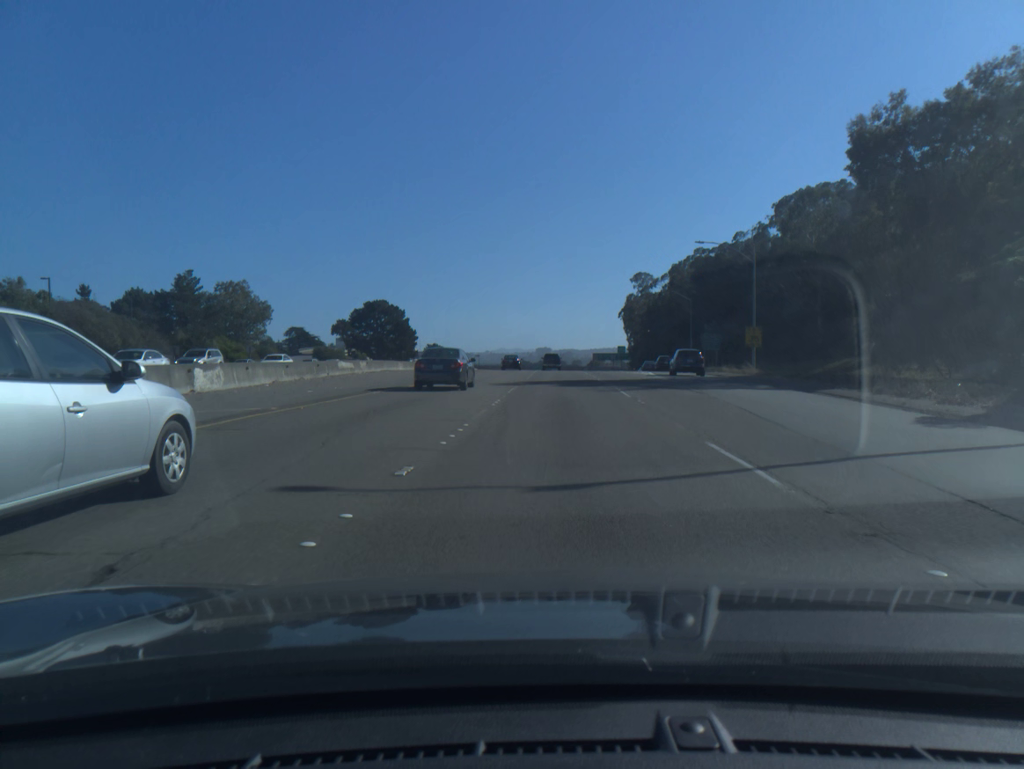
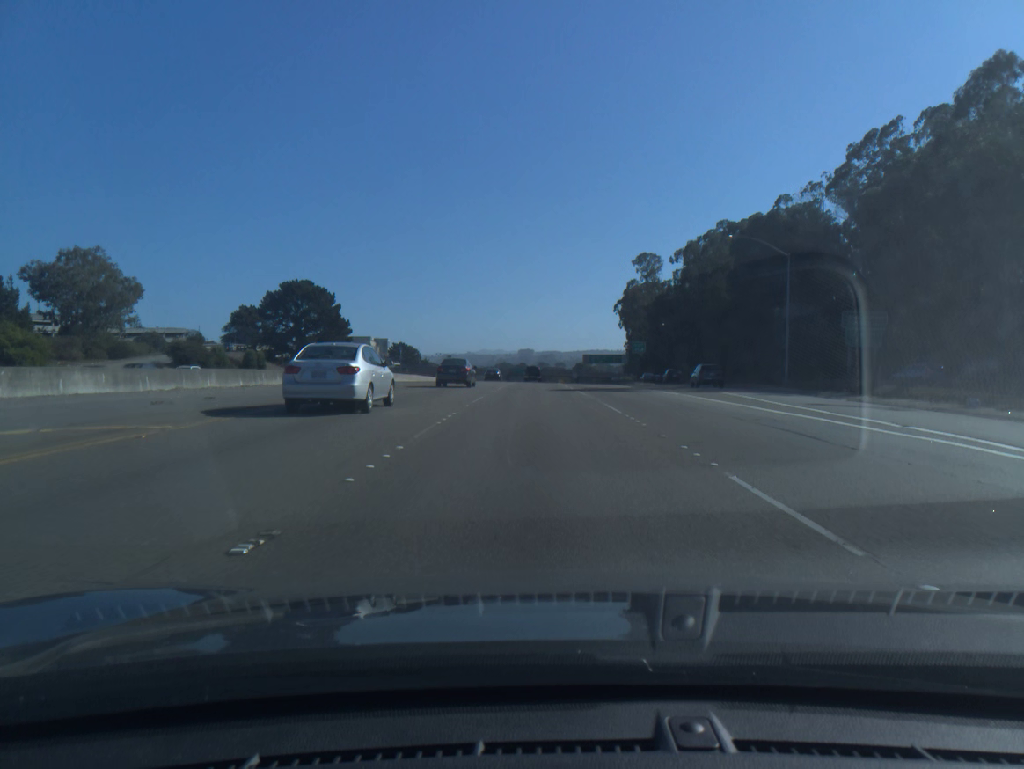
(+1.2, +48.6) m; +1°
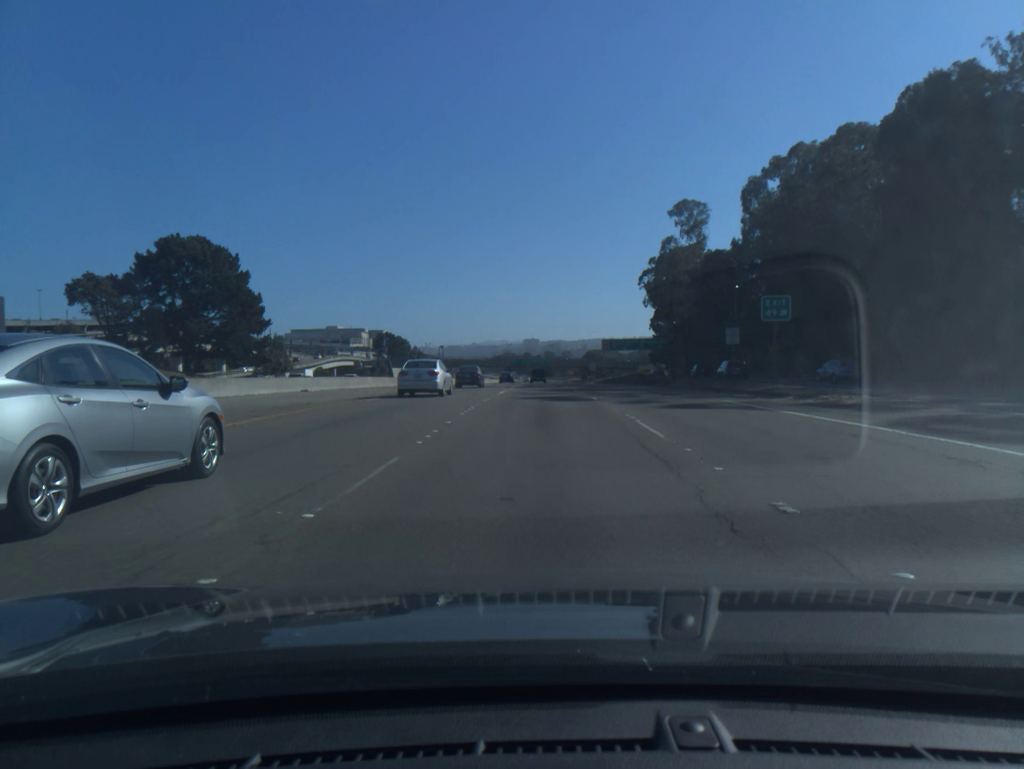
(-0.3, +48.9) m; 0°
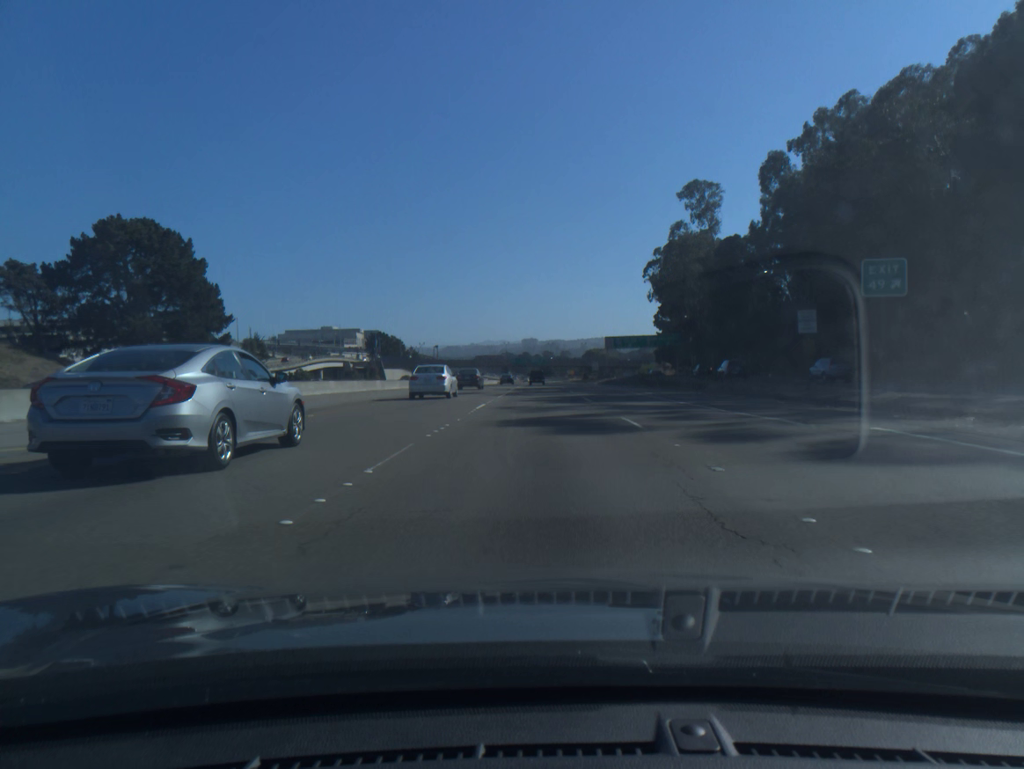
(0.0, +12.4) m; 0°
